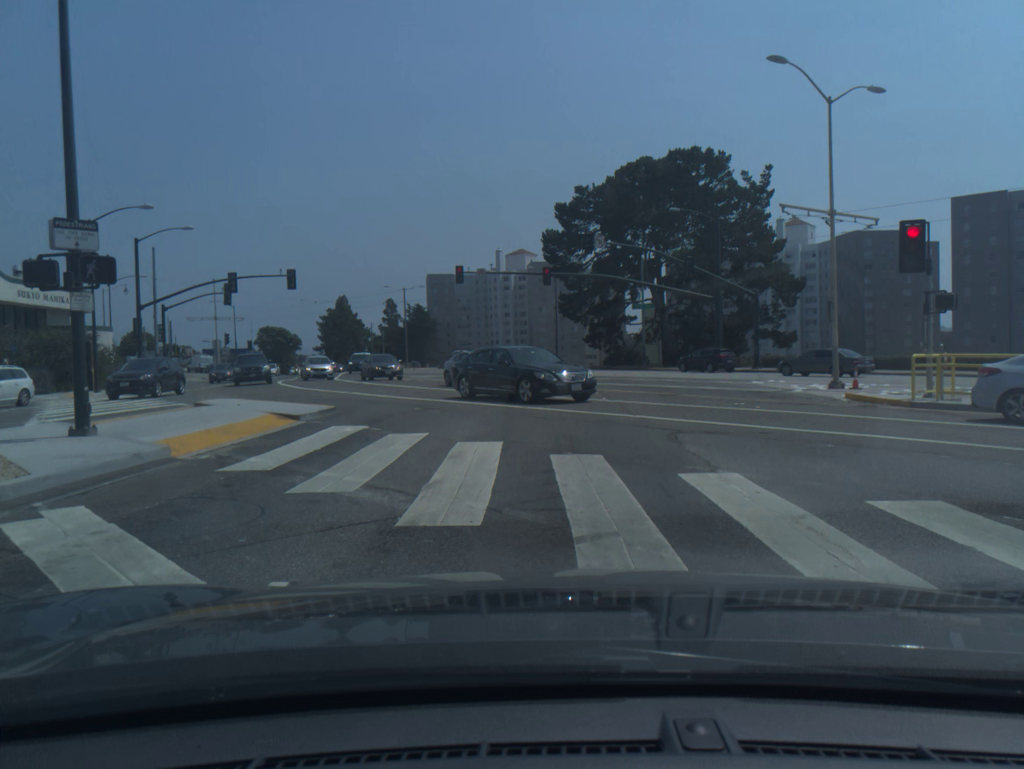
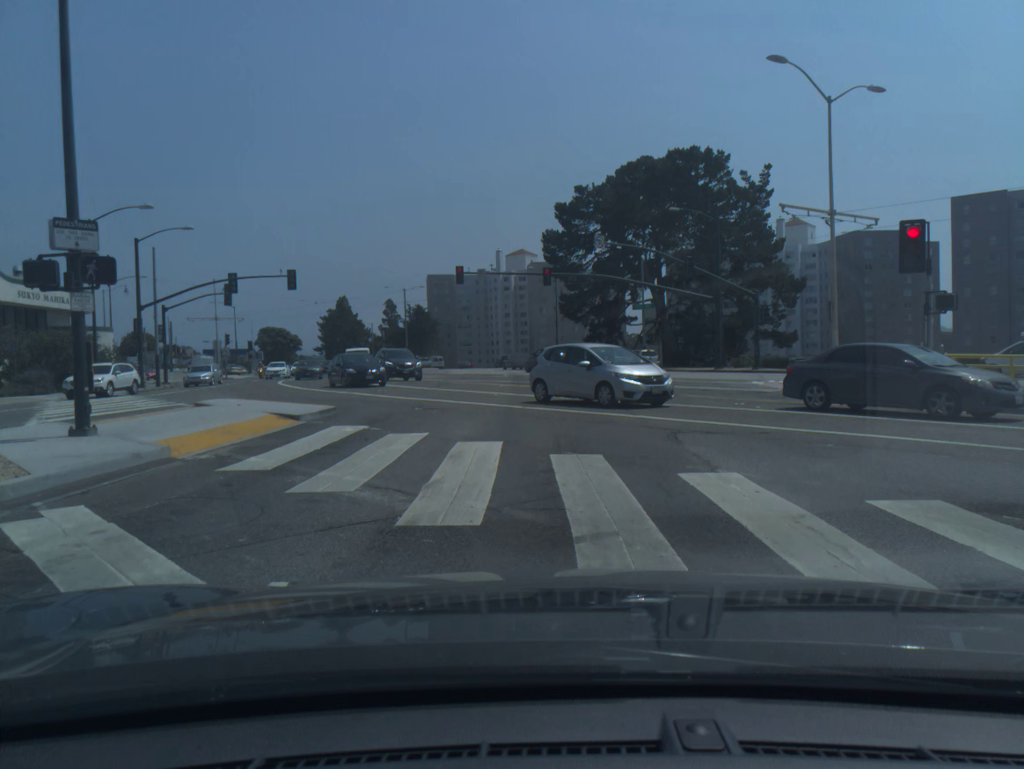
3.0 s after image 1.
(0.0, 0.0) m; 0°
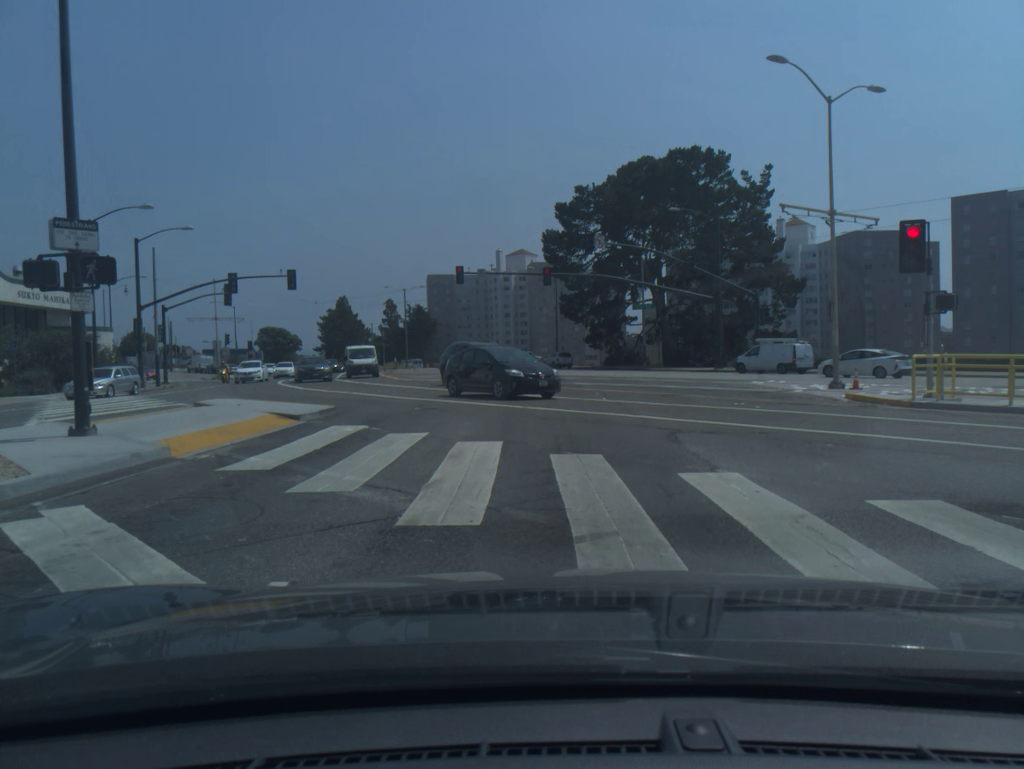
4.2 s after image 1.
(0.0, 0.0) m; 0°
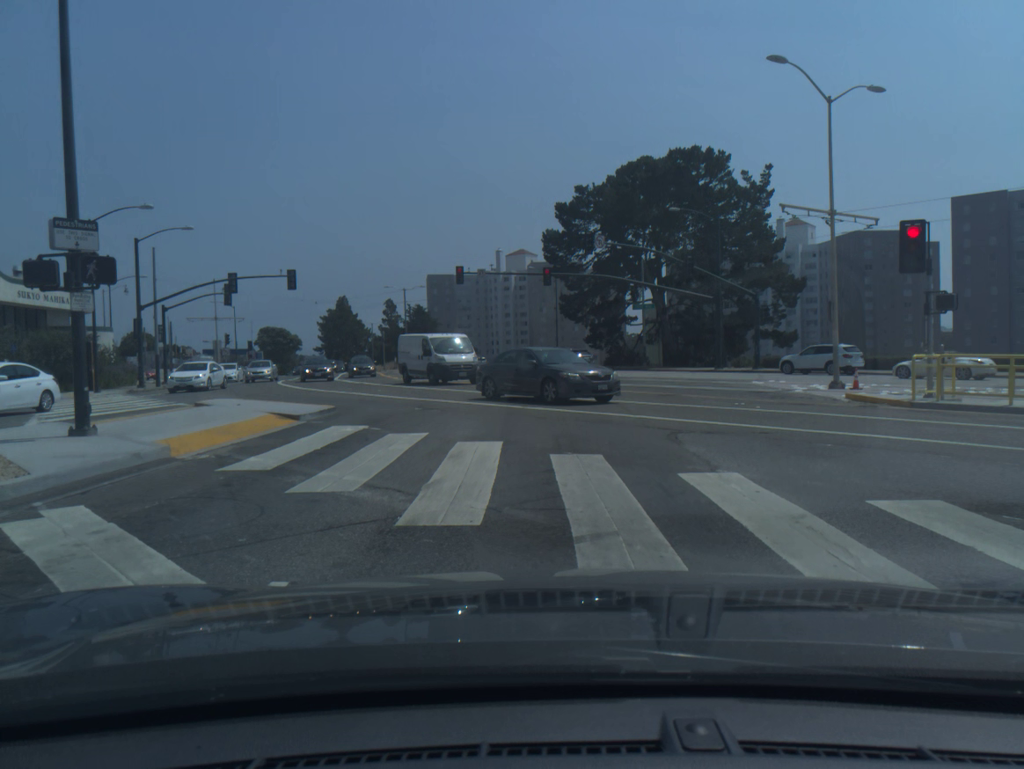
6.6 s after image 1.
(0.0, 0.0) m; 0°
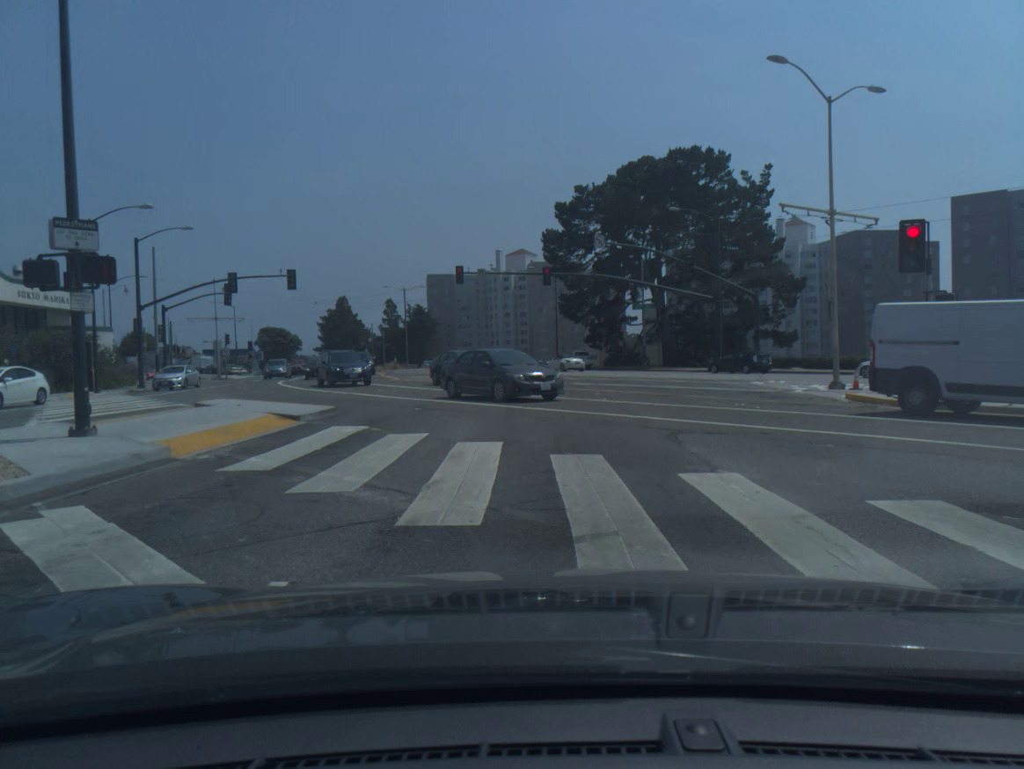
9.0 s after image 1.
(0.0, 0.0) m; 0°
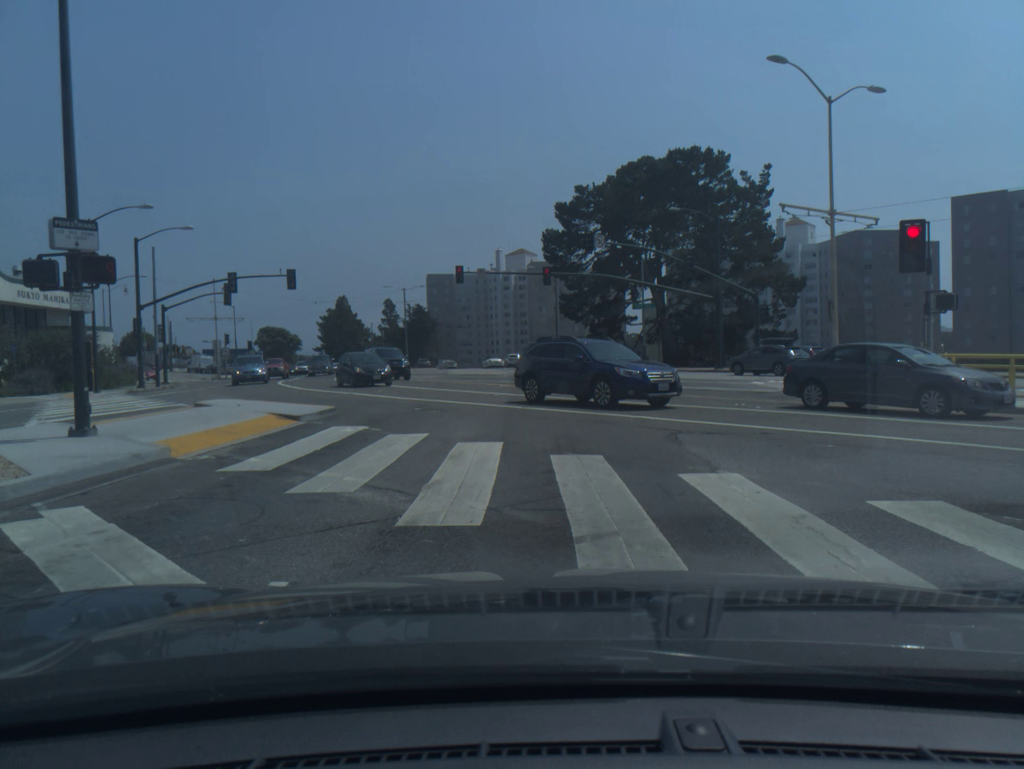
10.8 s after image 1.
(0.0, 0.0) m; 0°
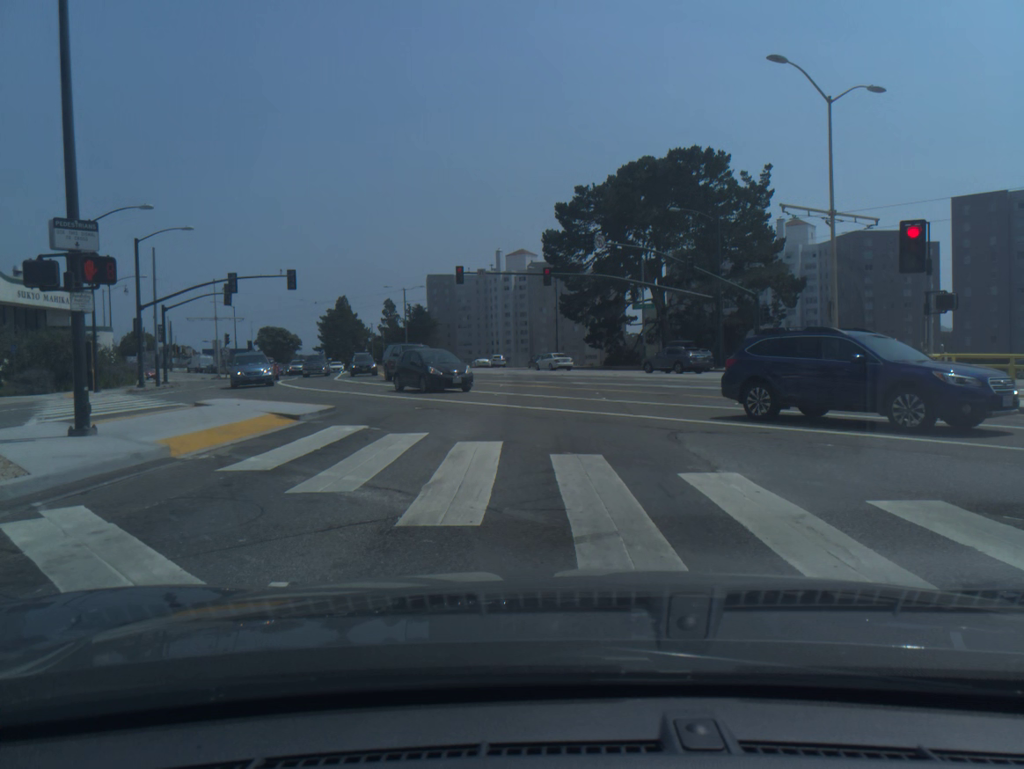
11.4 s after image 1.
(0.0, 0.0) m; 0°
